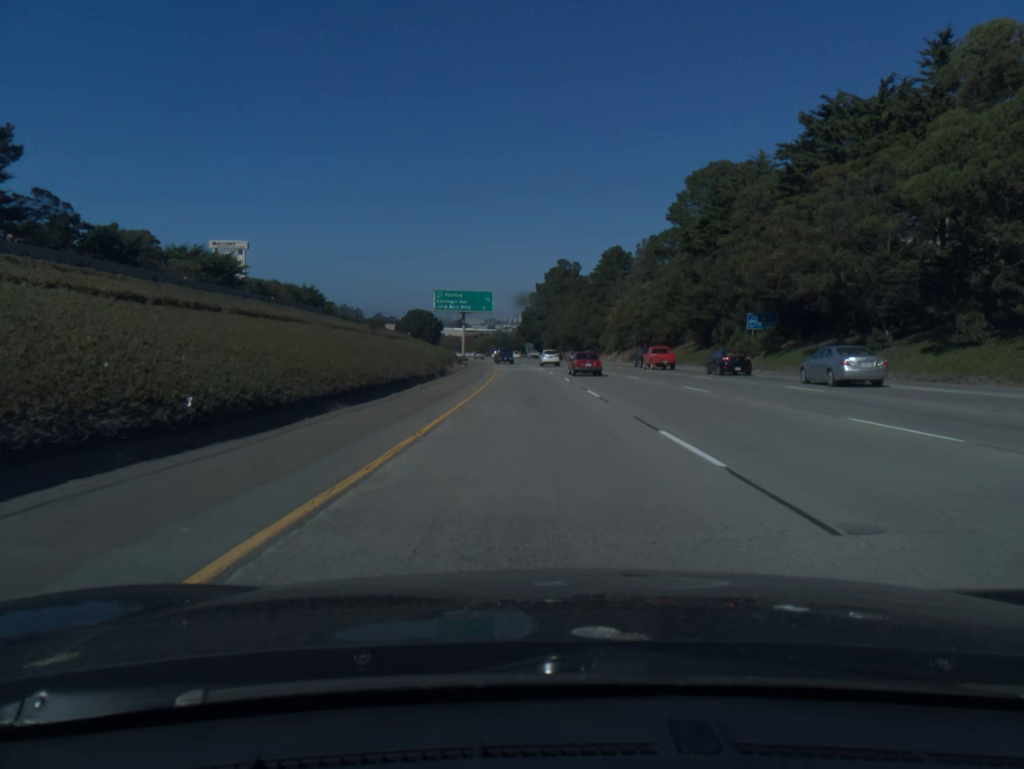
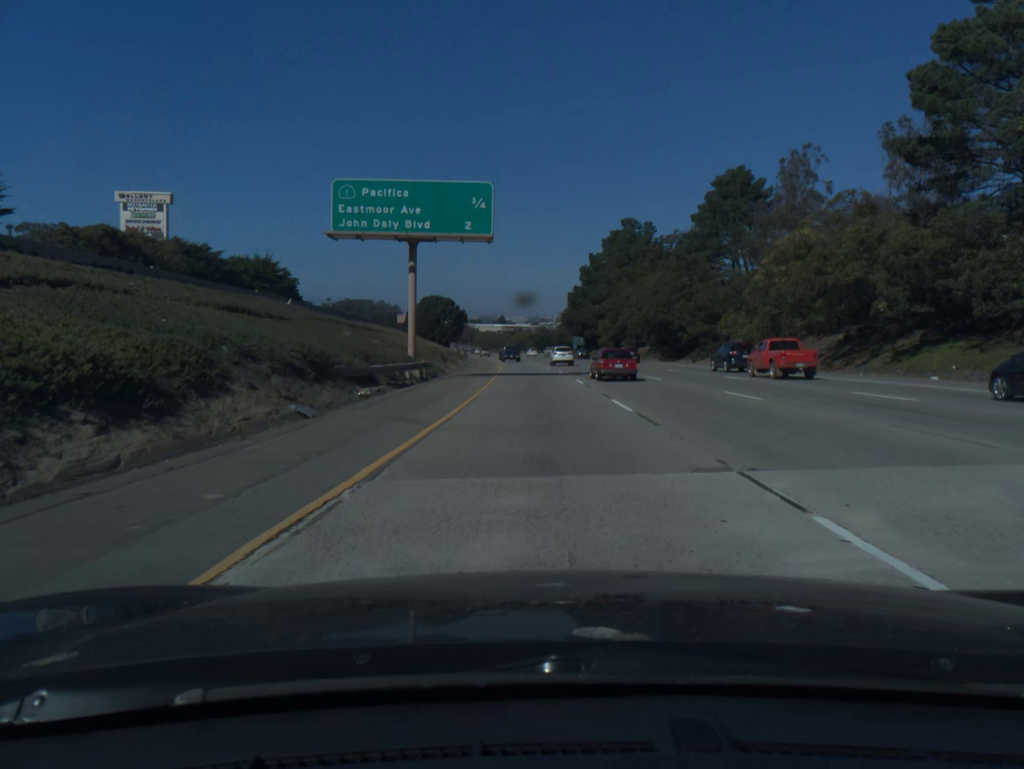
(-1.7, +63.3) m; -3°
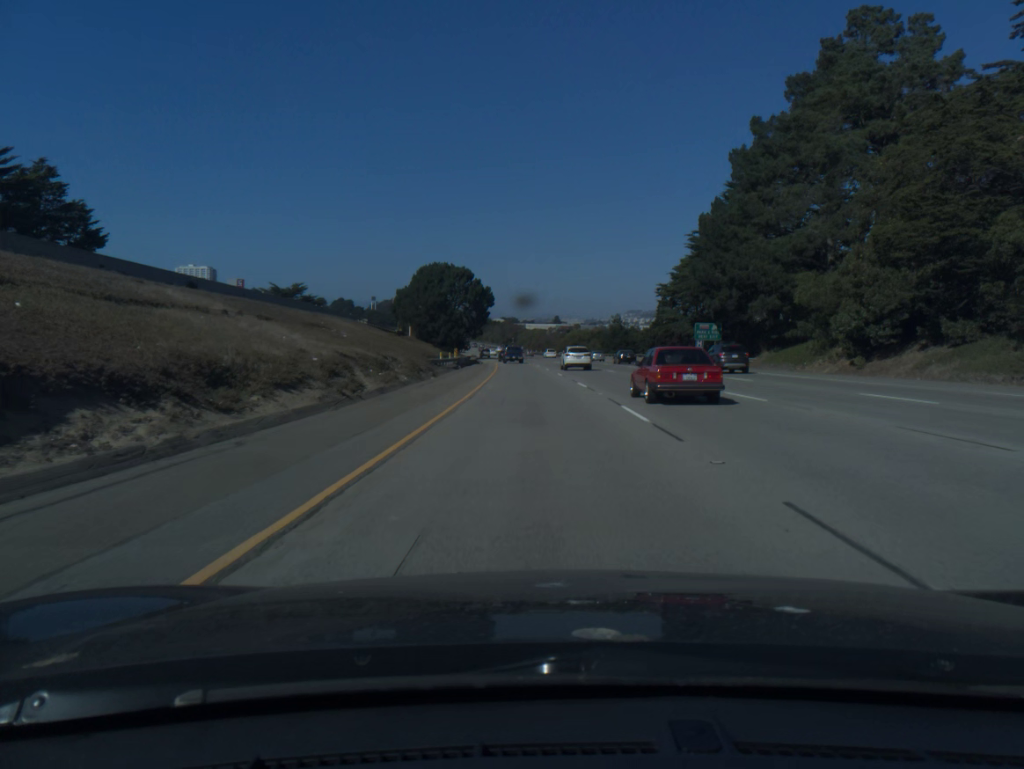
(-2.8, +88.0) m; -4°
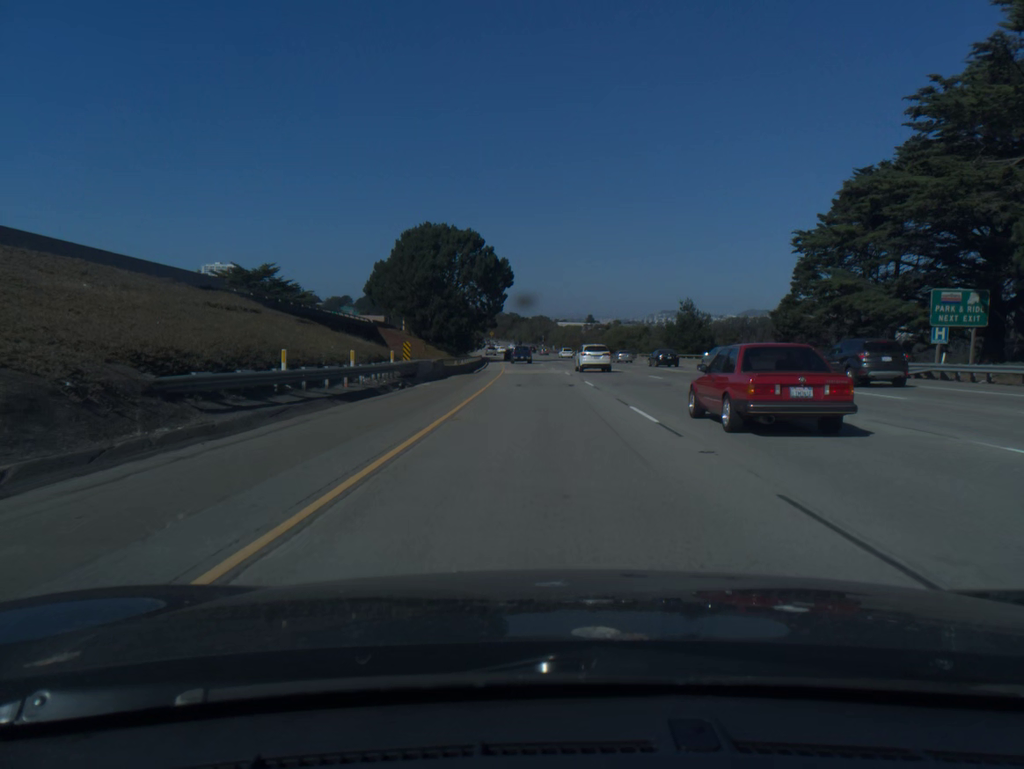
(-0.9, +42.2) m; -2°
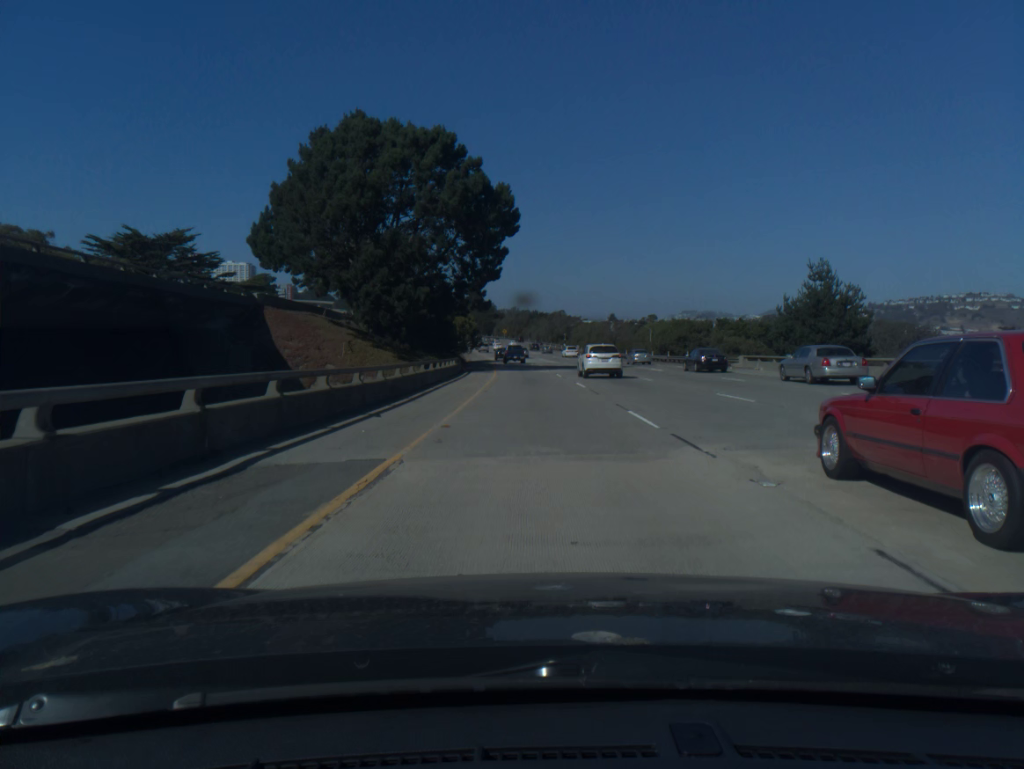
(-0.6, +44.0) m; -2°
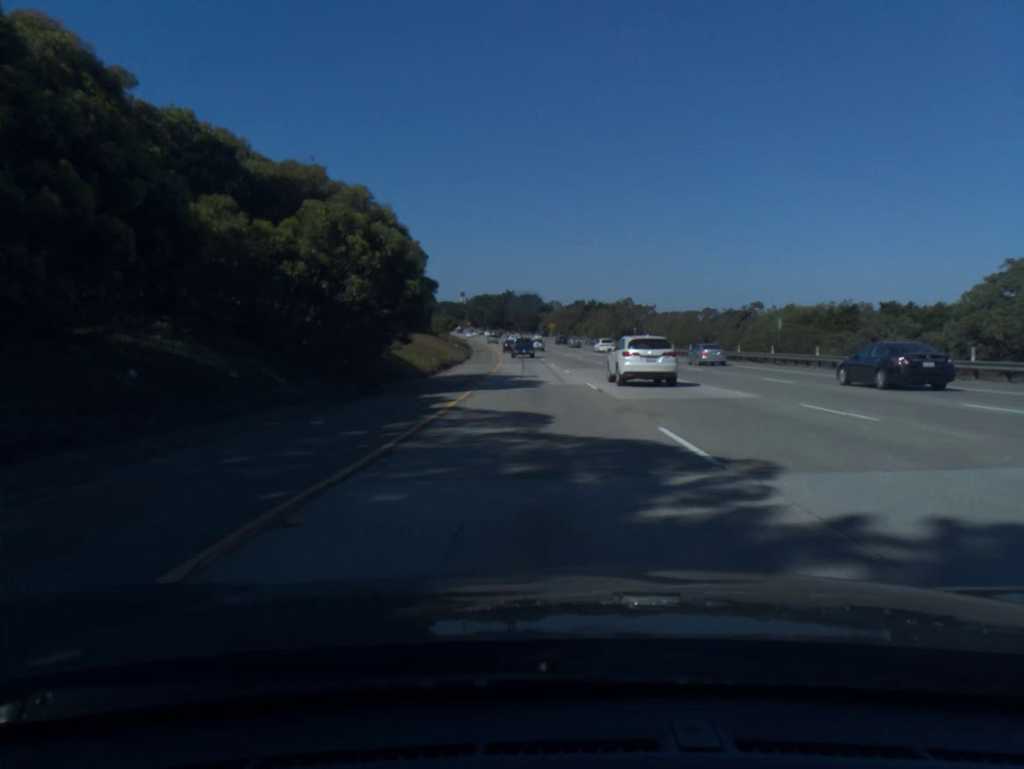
(-1.8, +66.8) m; -4°
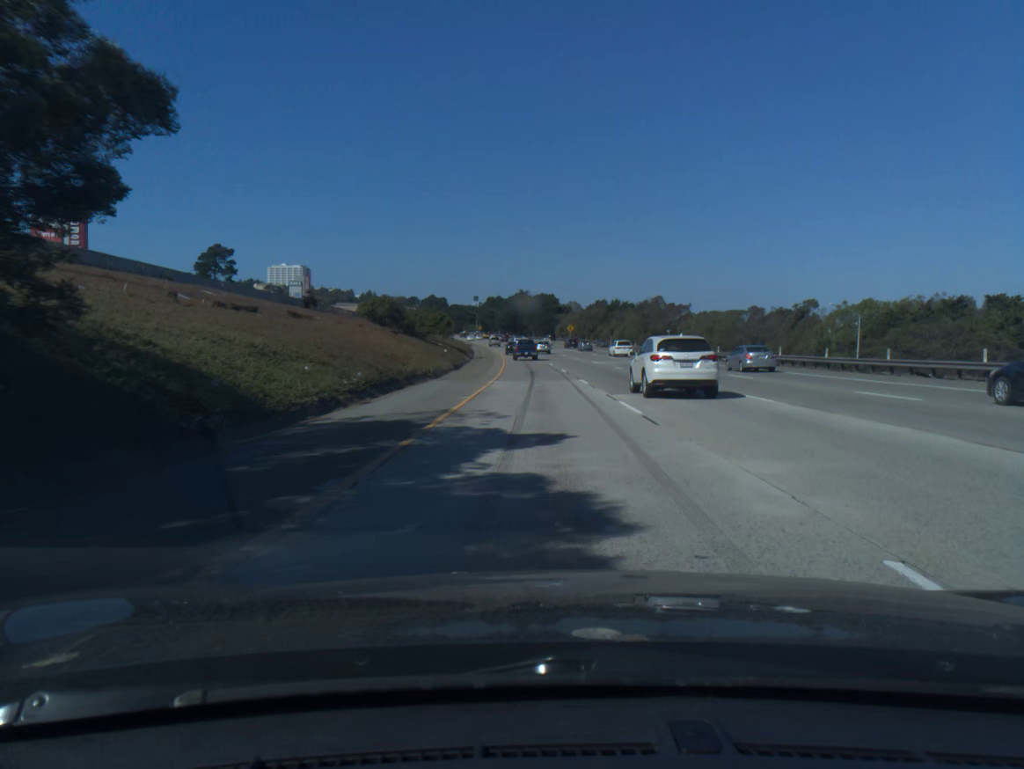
(-0.2, +22.7) m; -1°
